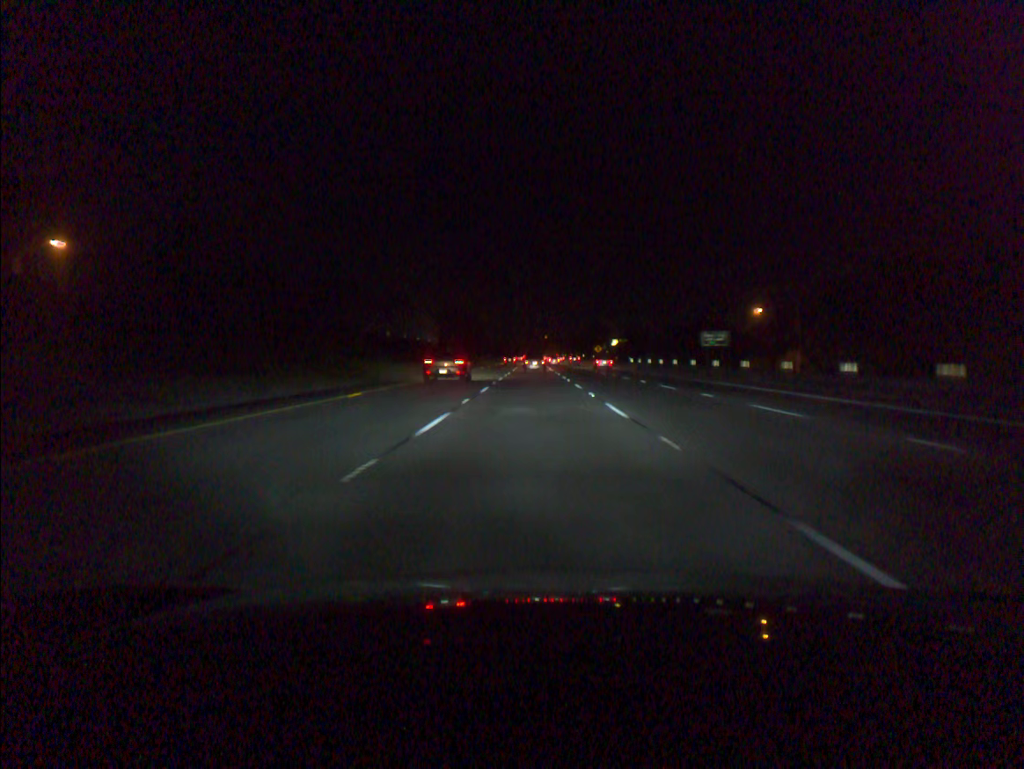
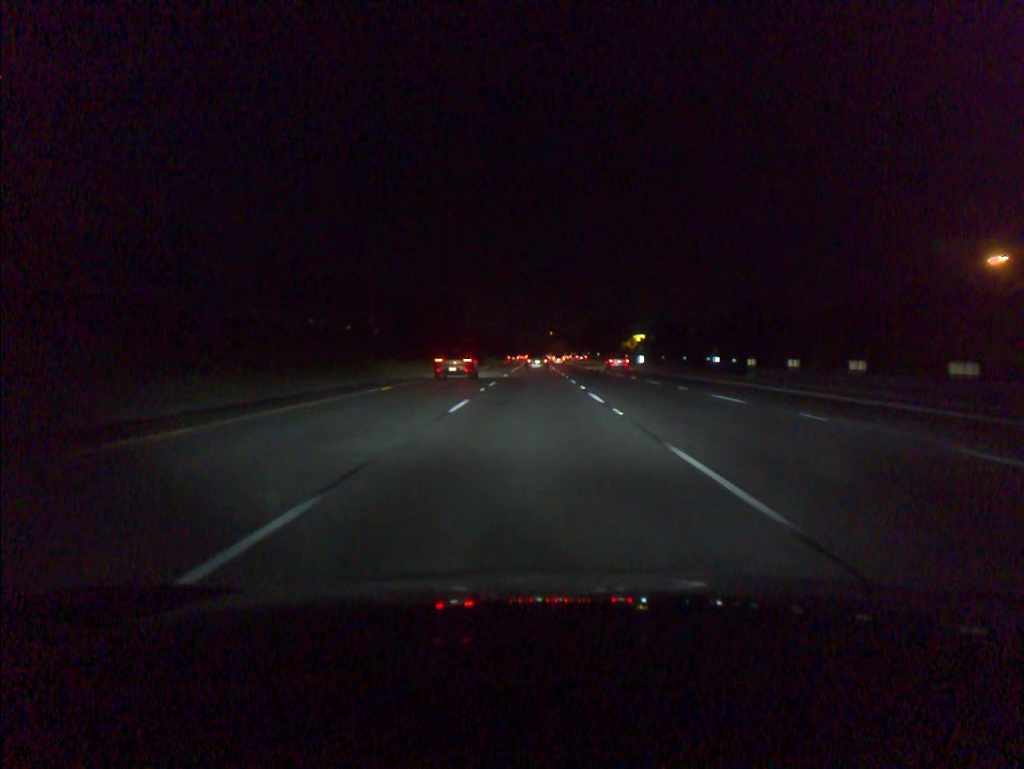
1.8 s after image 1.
(-0.1, +53.8) m; 0°
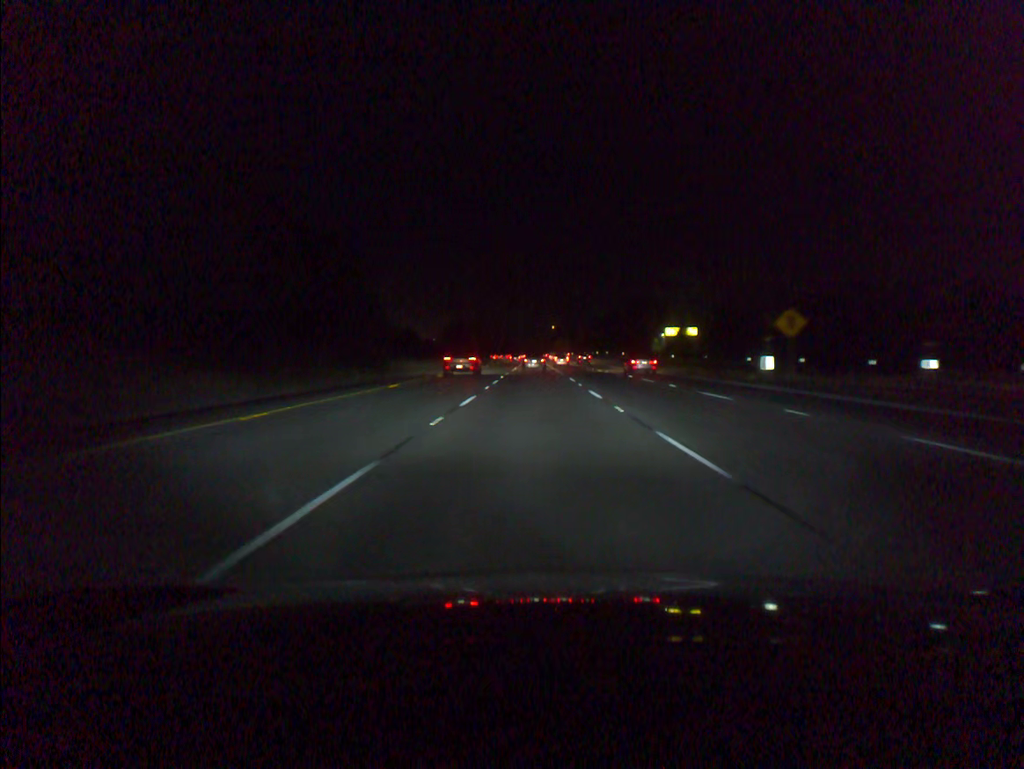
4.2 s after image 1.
(0.0, +71.1) m; 0°
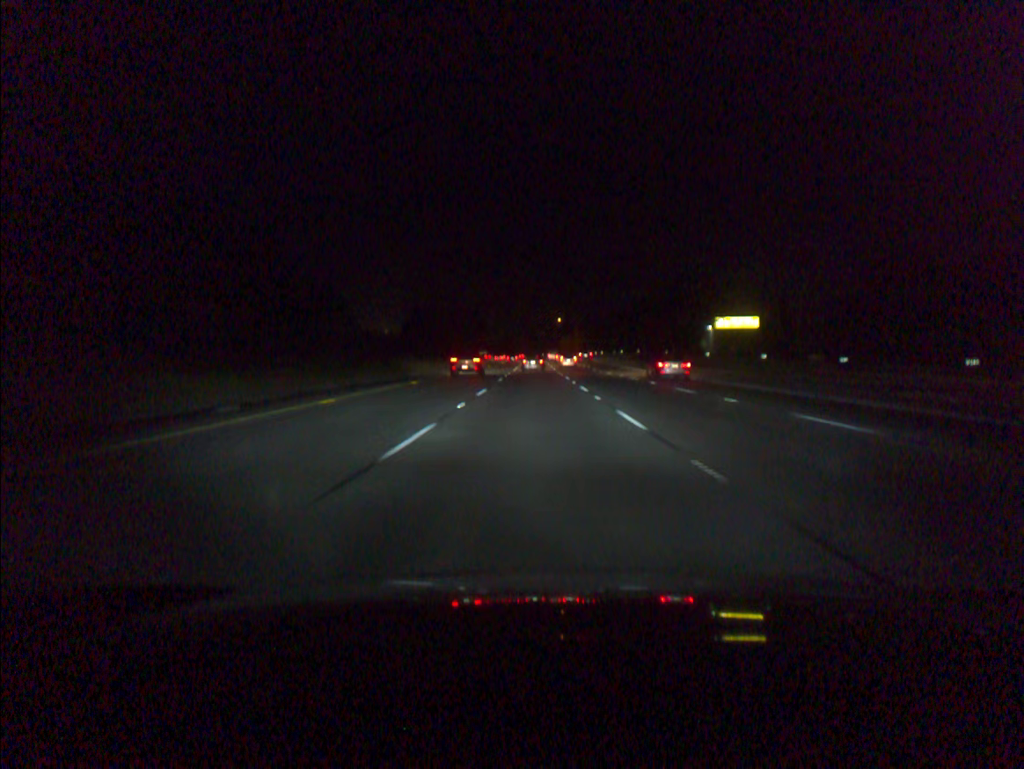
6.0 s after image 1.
(0.0, +53.0) m; 0°
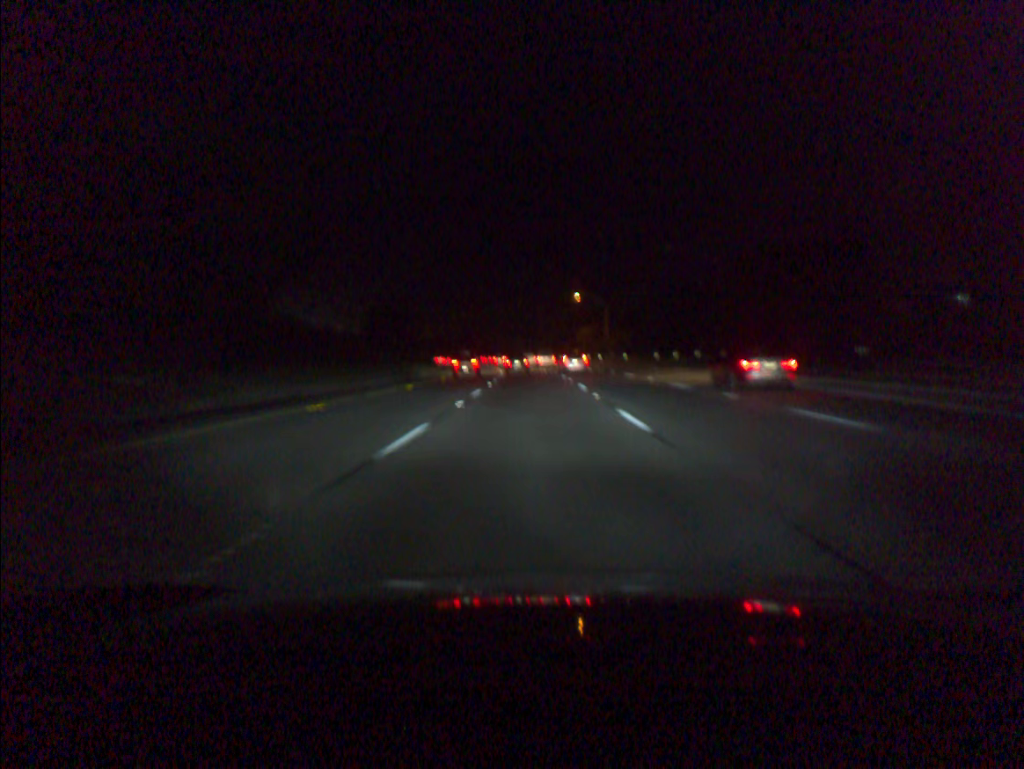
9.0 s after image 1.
(0.0, +87.9) m; 0°
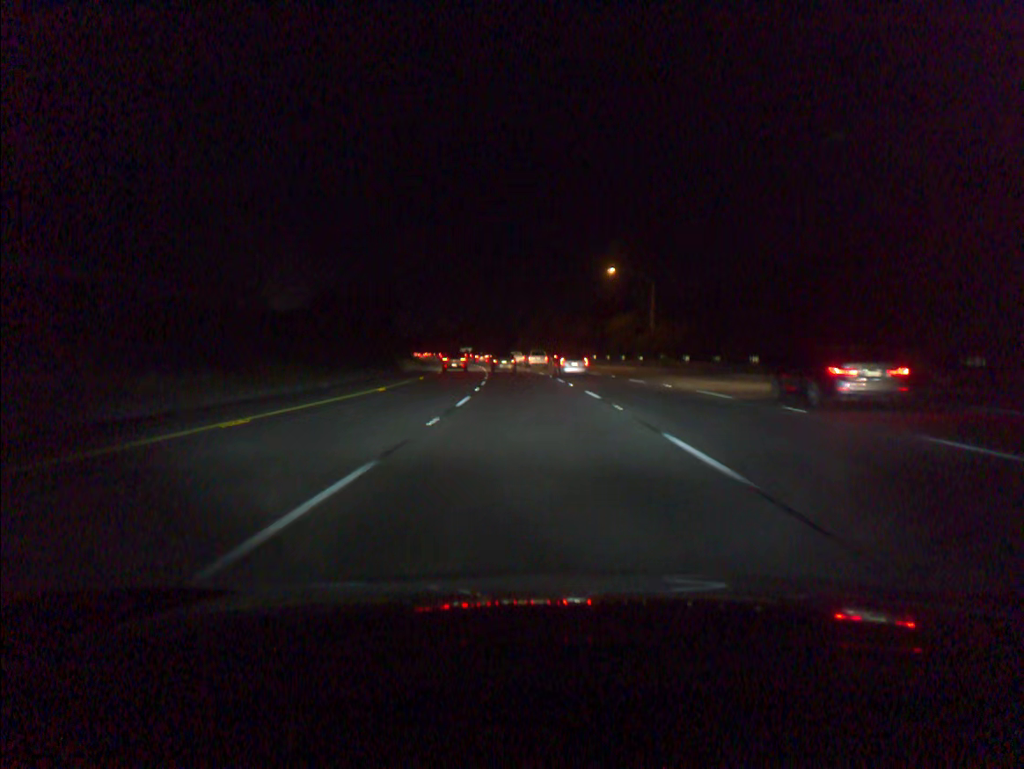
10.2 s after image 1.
(-0.2, +34.7) m; -1°
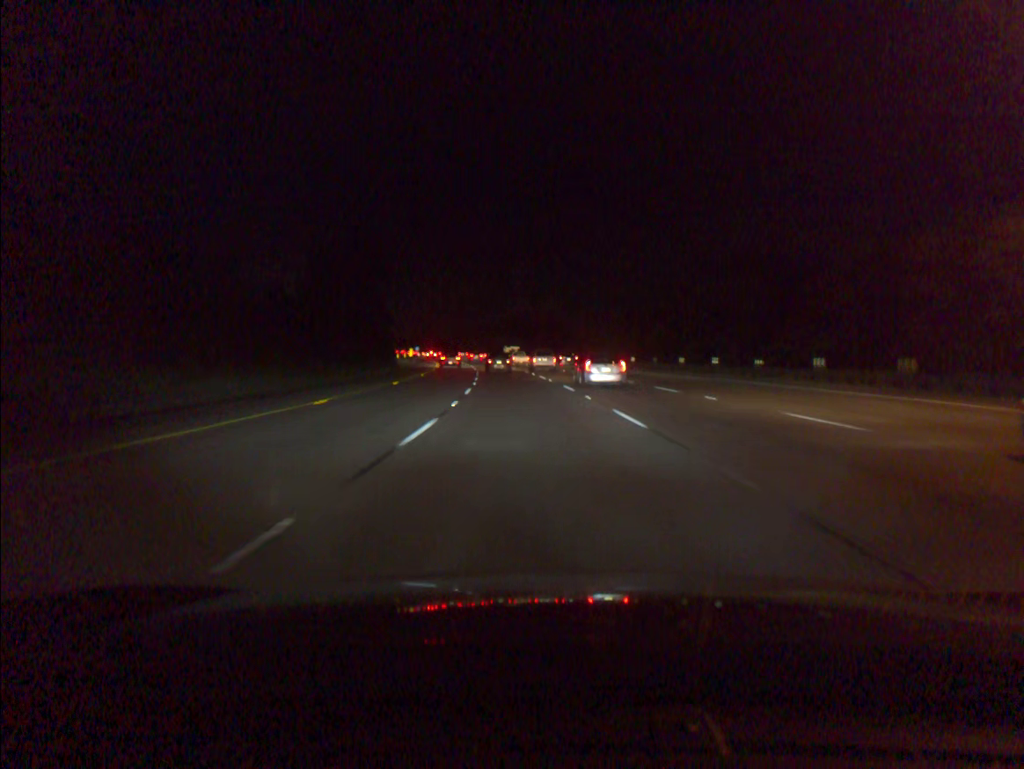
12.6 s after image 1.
(-2.2, +66.9) m; -4°
